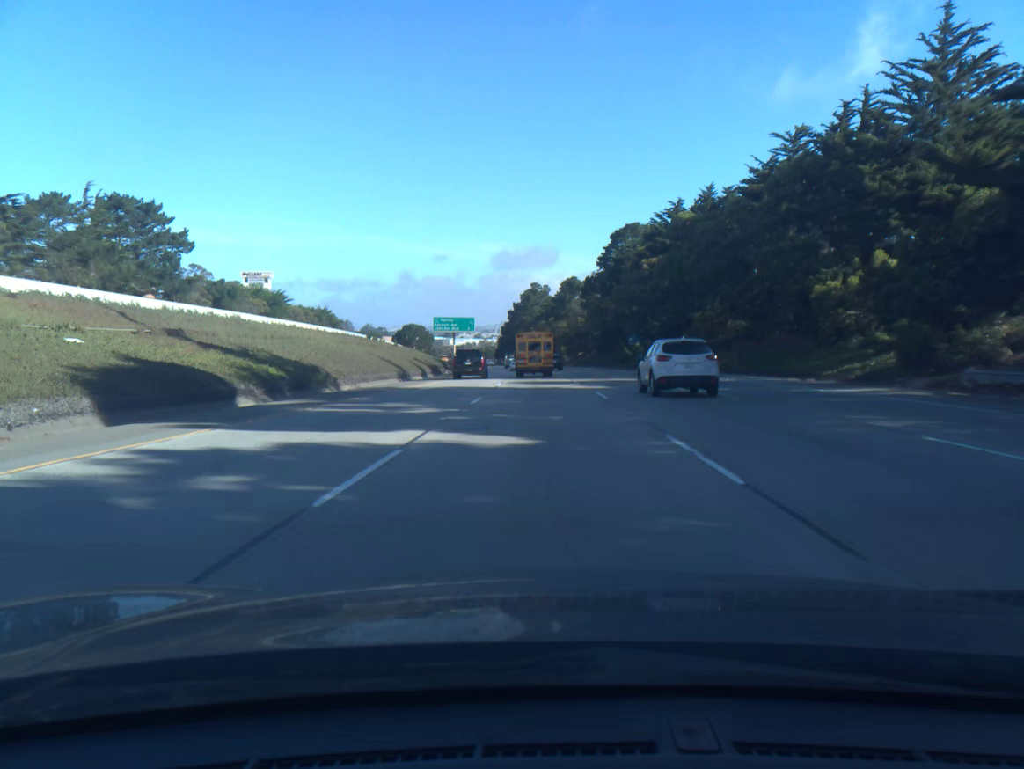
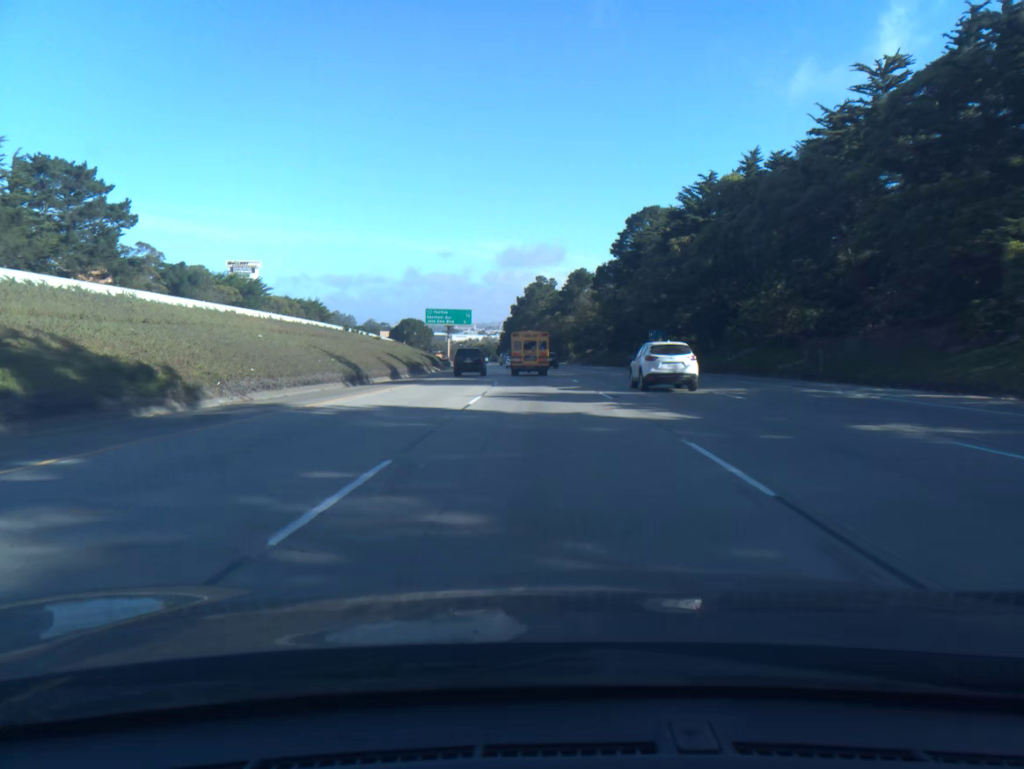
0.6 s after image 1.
(0.0, +15.3) m; 0°
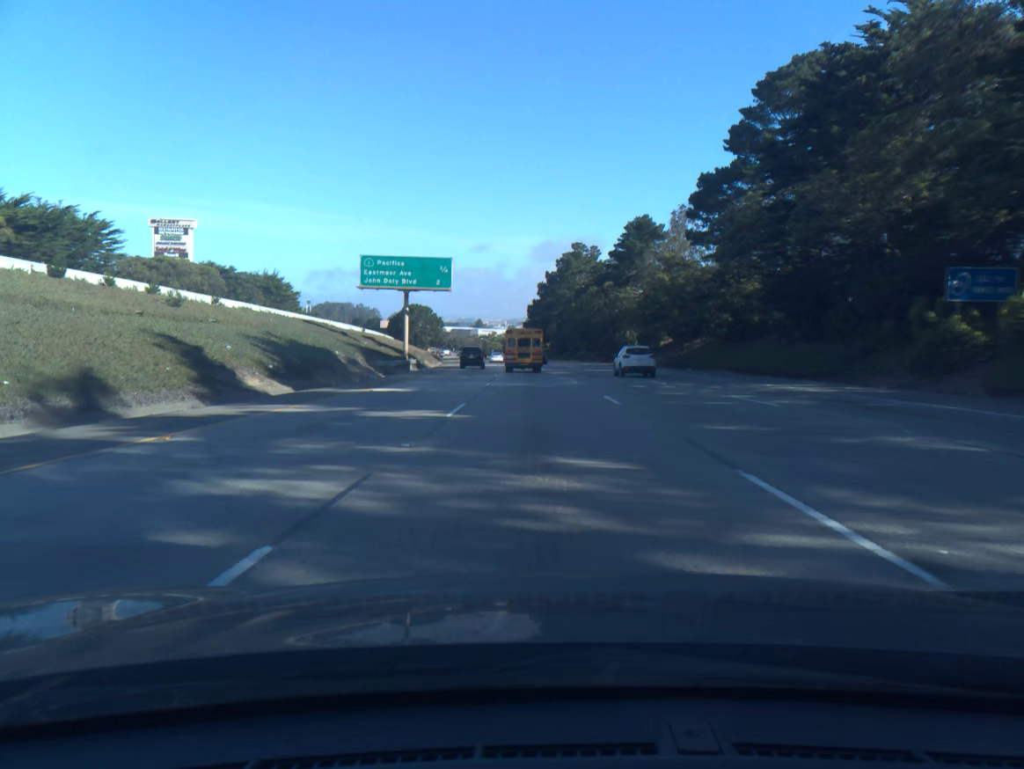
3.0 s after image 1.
(-1.0, +61.2) m; -2°
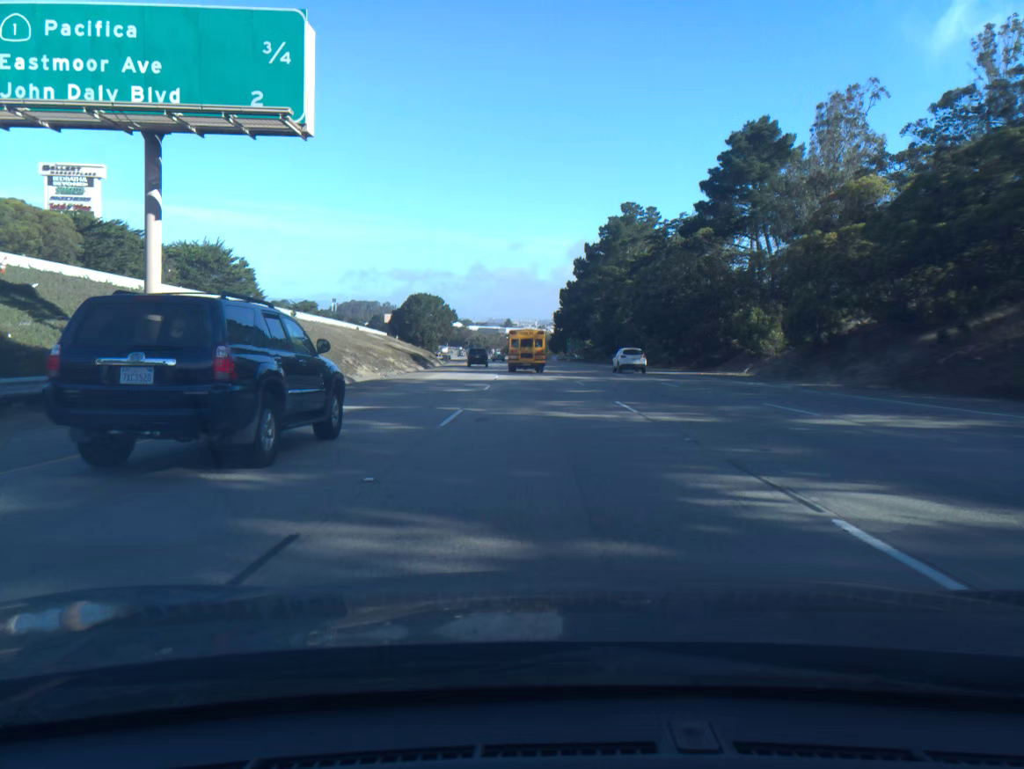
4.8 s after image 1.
(-0.9, +45.9) m; -2°
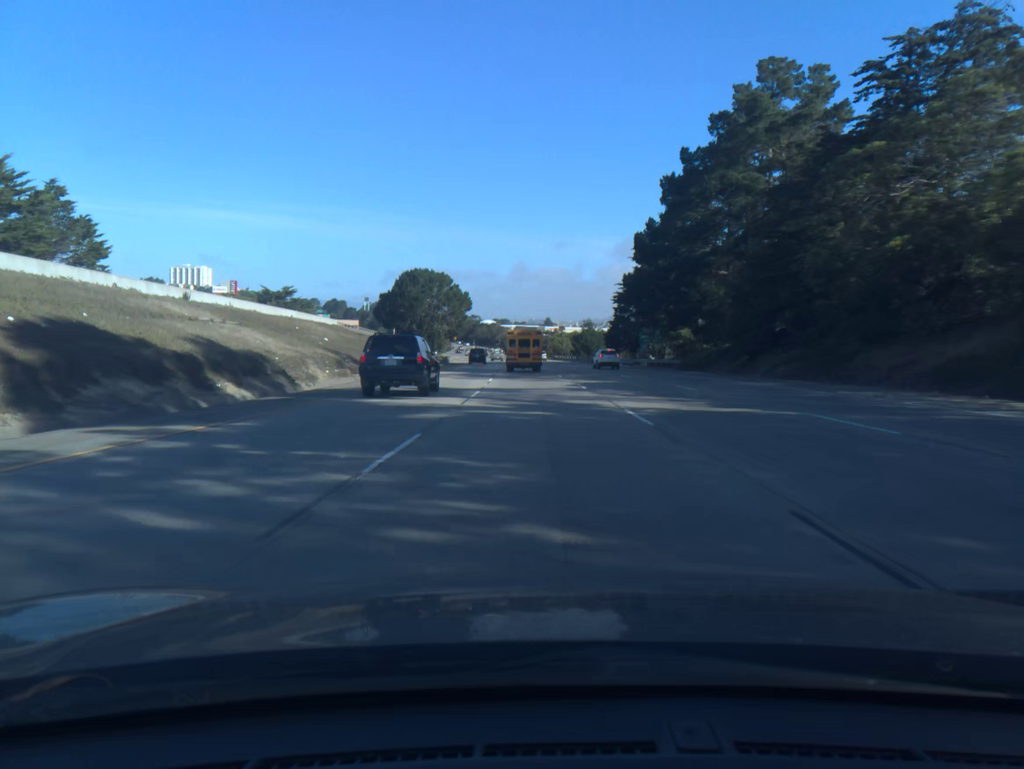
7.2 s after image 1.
(-1.2, +61.7) m; -3°
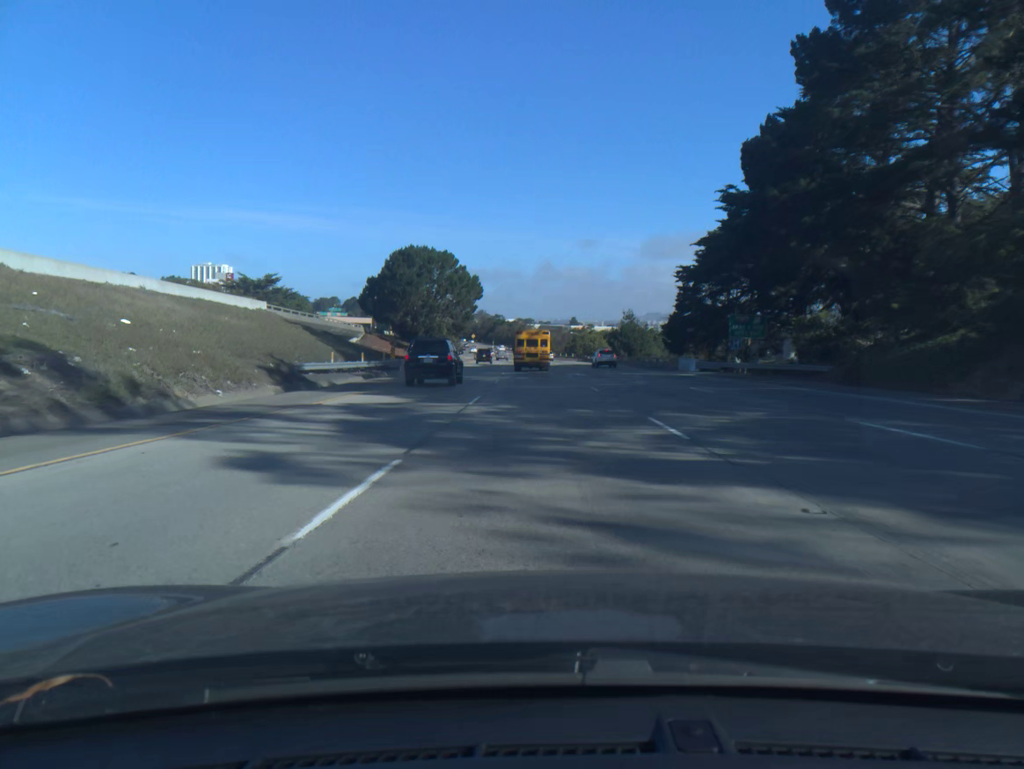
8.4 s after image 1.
(-0.6, +31.1) m; -2°
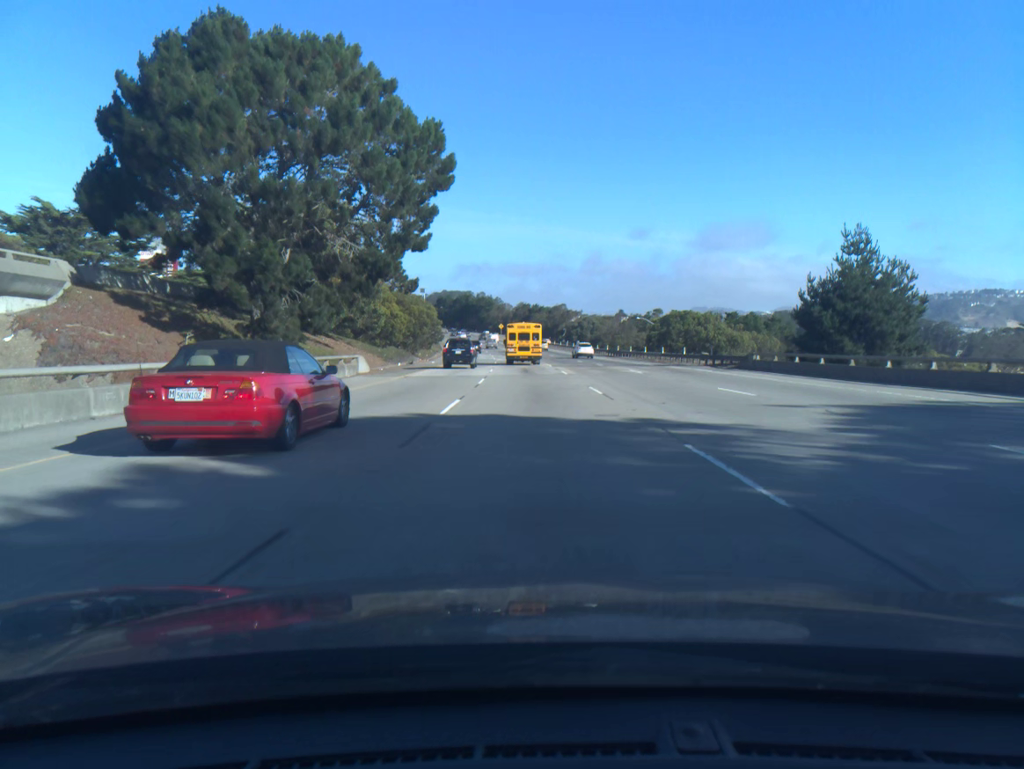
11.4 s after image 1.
(-1.8, +78.0) m; -3°
